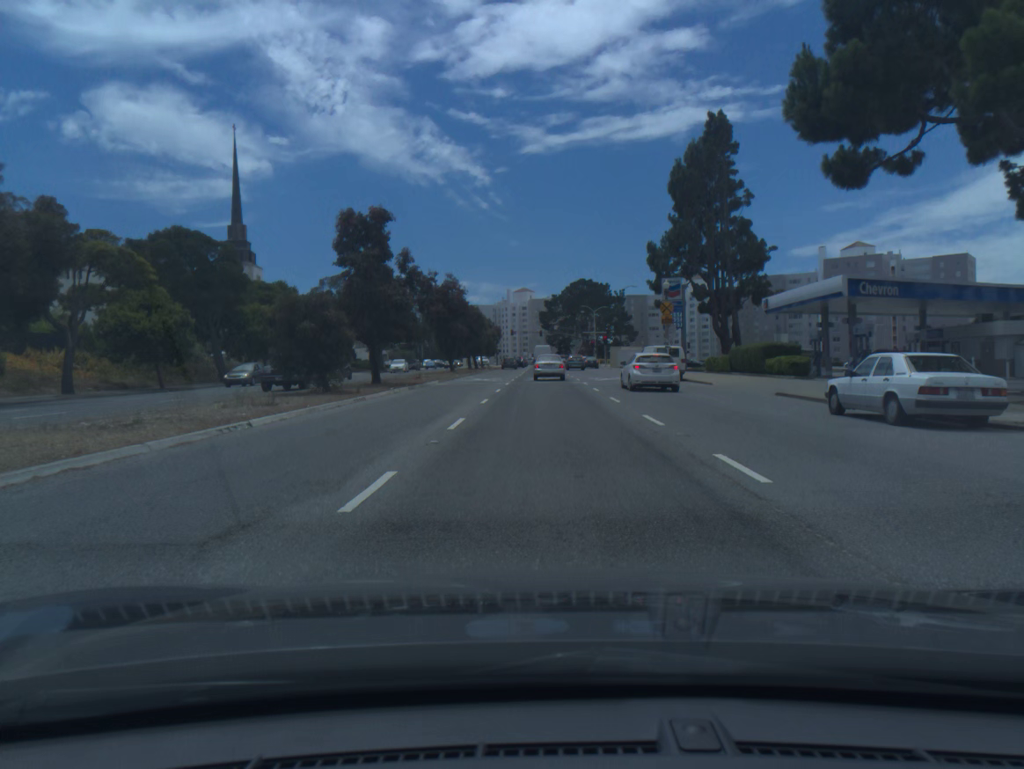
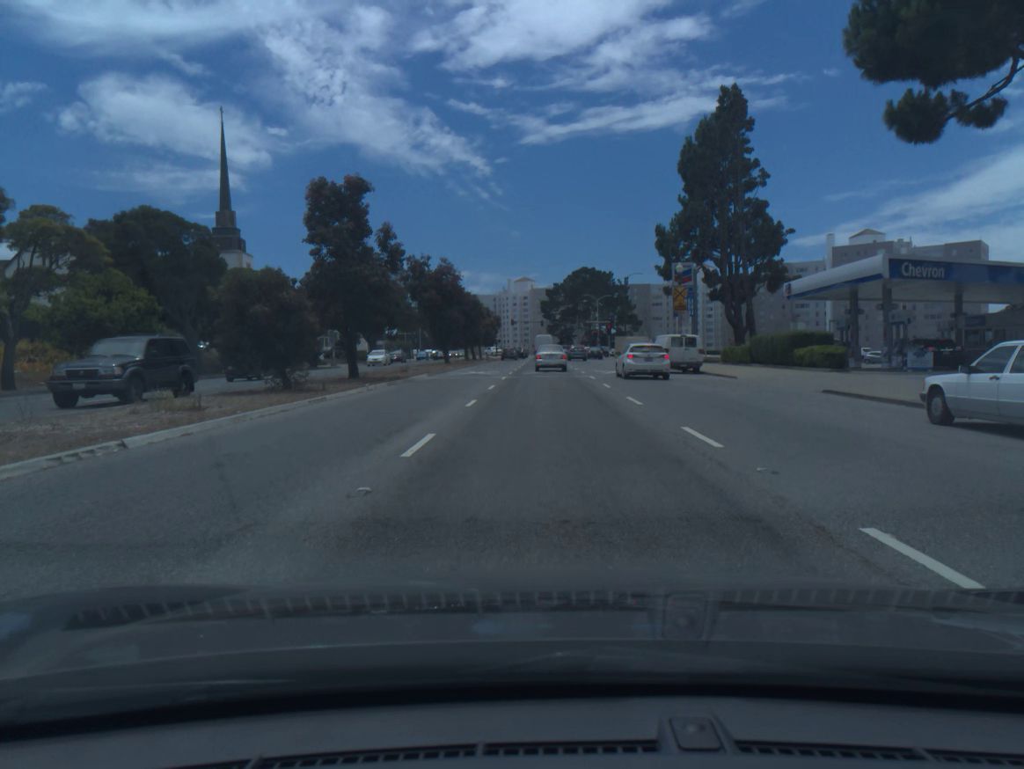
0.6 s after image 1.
(0.0, +4.4) m; 0°
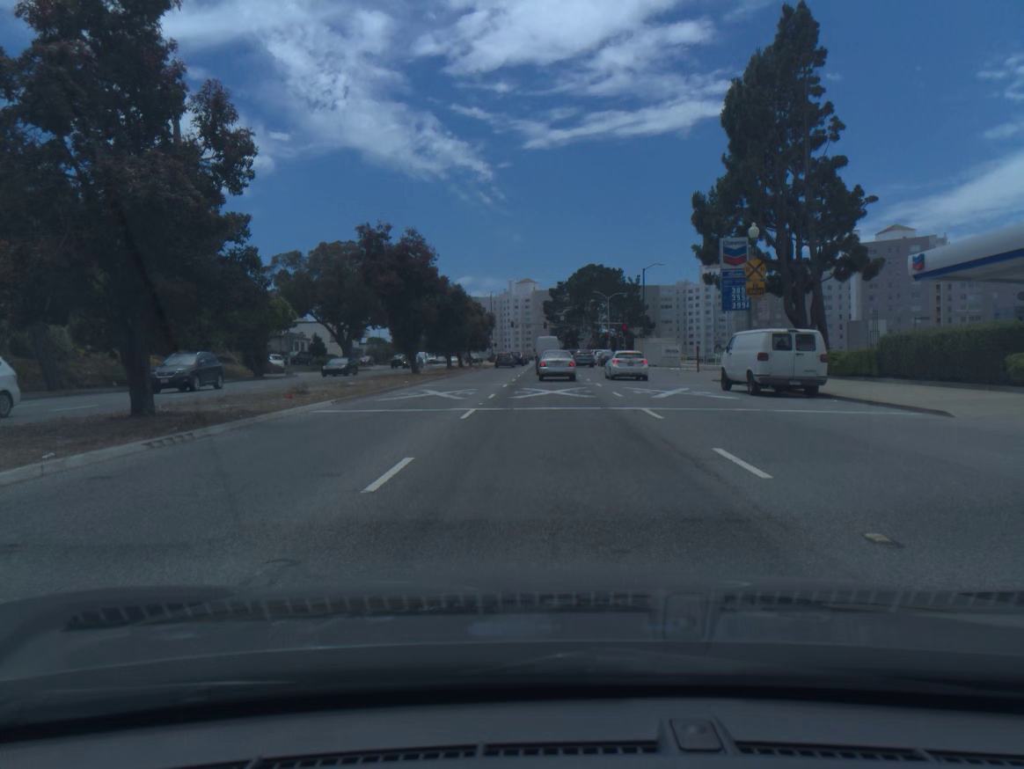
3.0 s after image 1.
(-0.1, +16.7) m; -1°
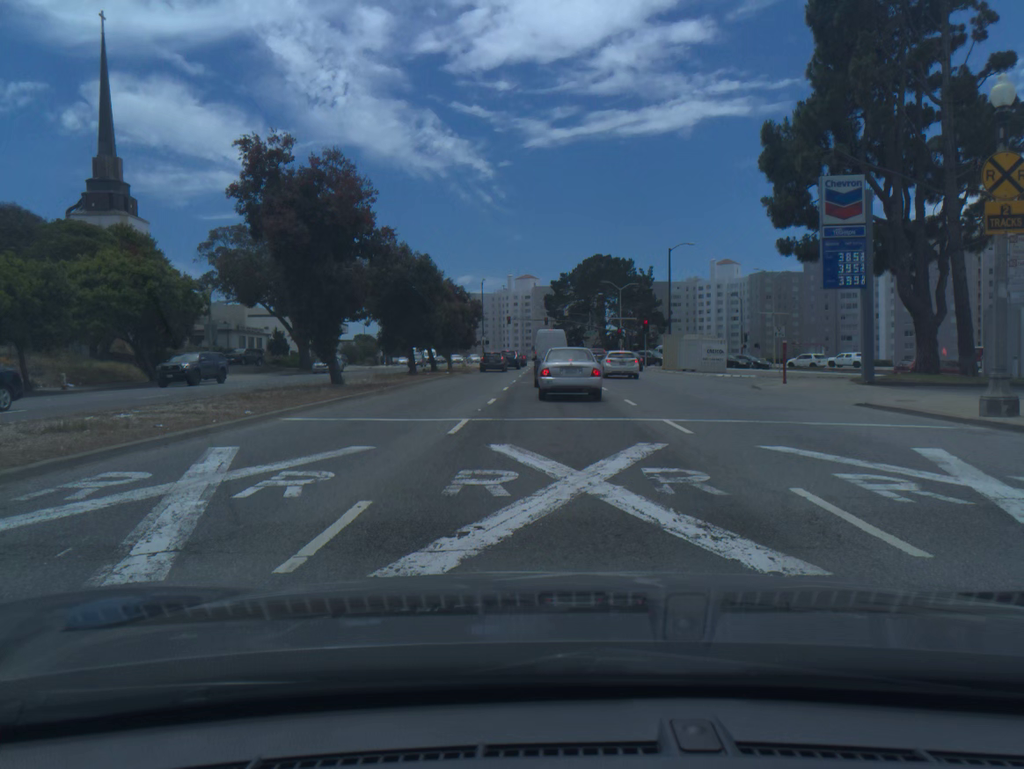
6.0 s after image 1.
(0.0, +17.4) m; 0°
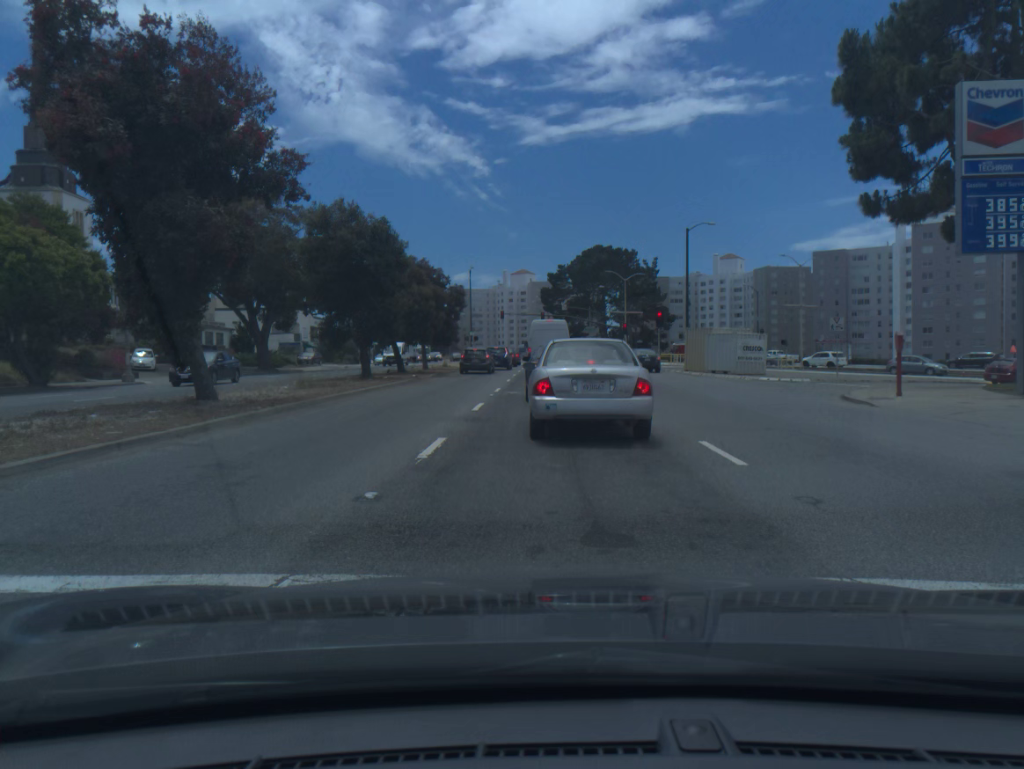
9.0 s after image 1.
(0.0, +10.8) m; 0°
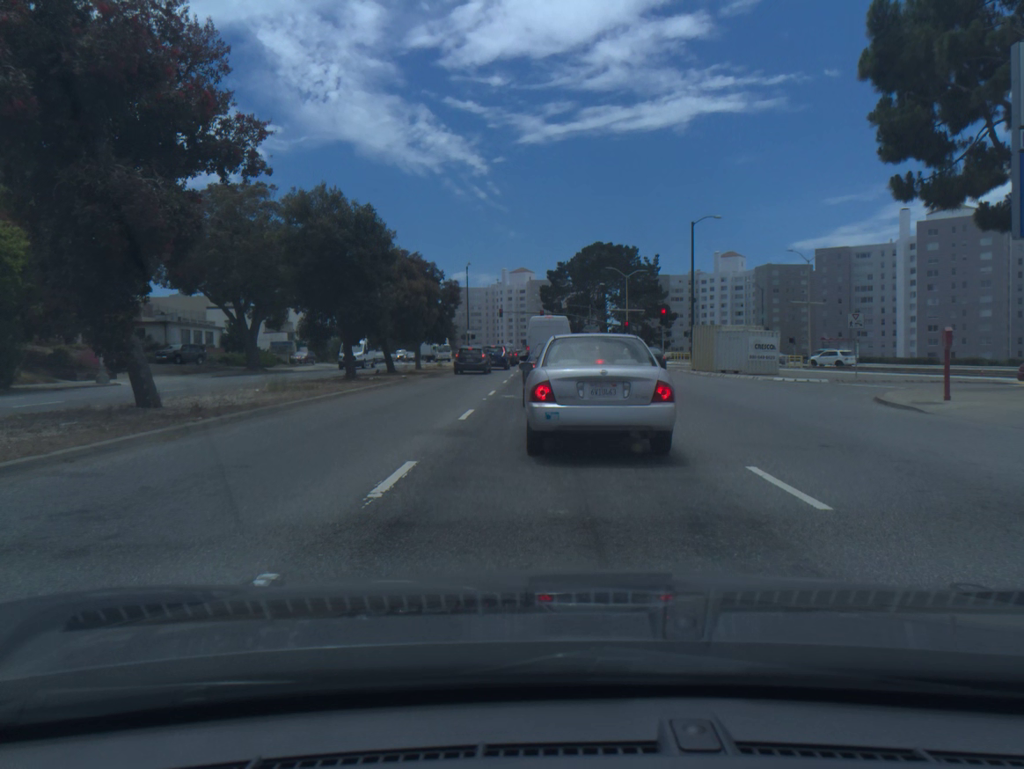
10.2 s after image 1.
(0.0, +2.6) m; +1°
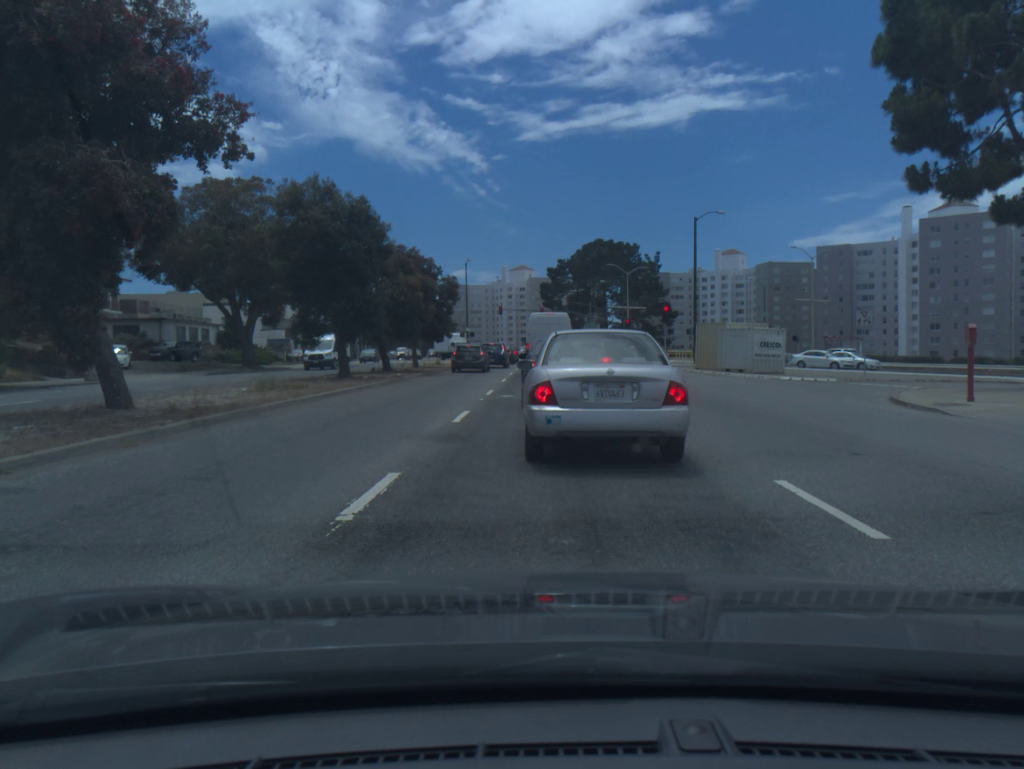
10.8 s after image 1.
(0.0, +1.0) m; -1°
